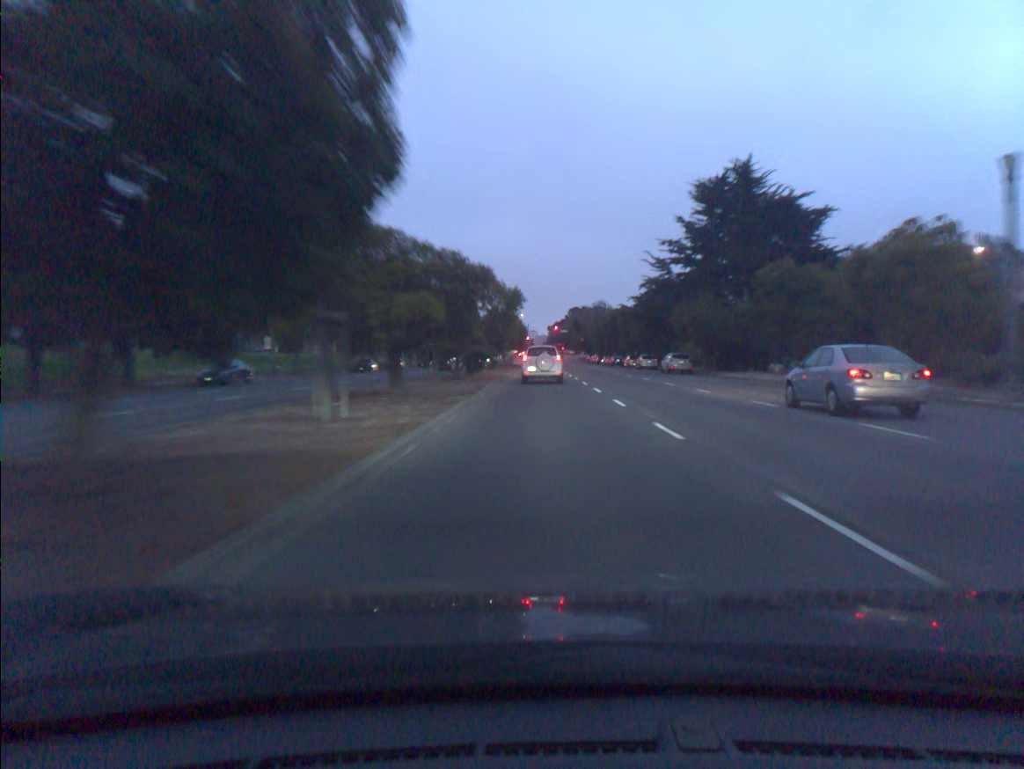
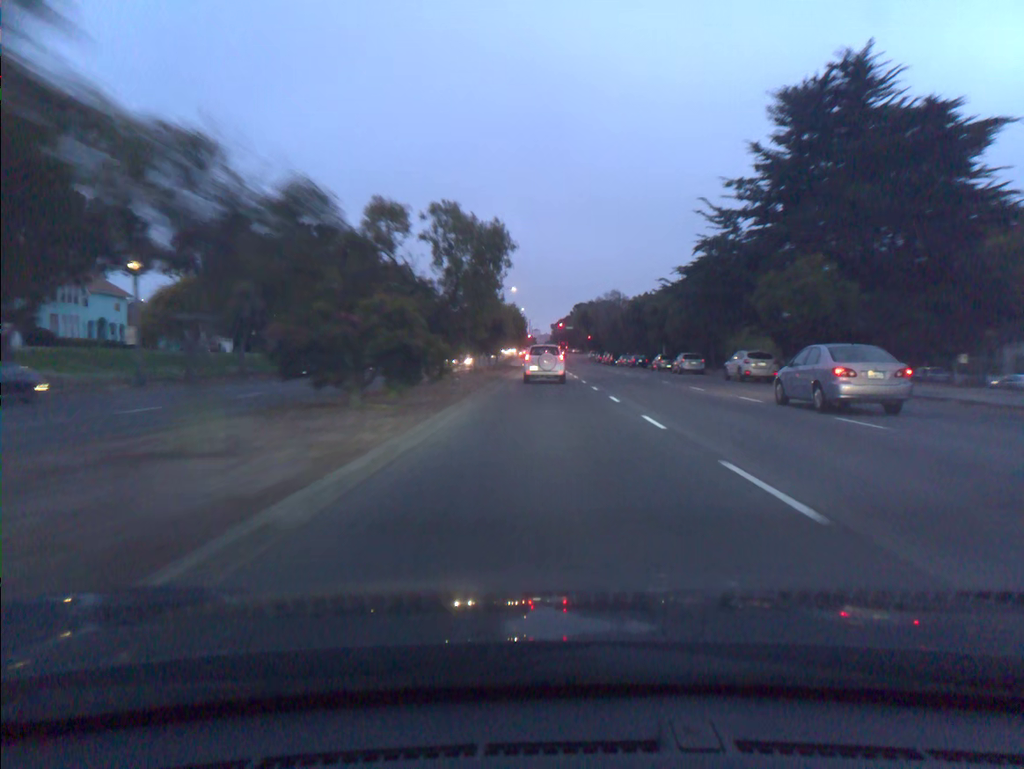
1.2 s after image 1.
(0.0, +20.4) m; 0°
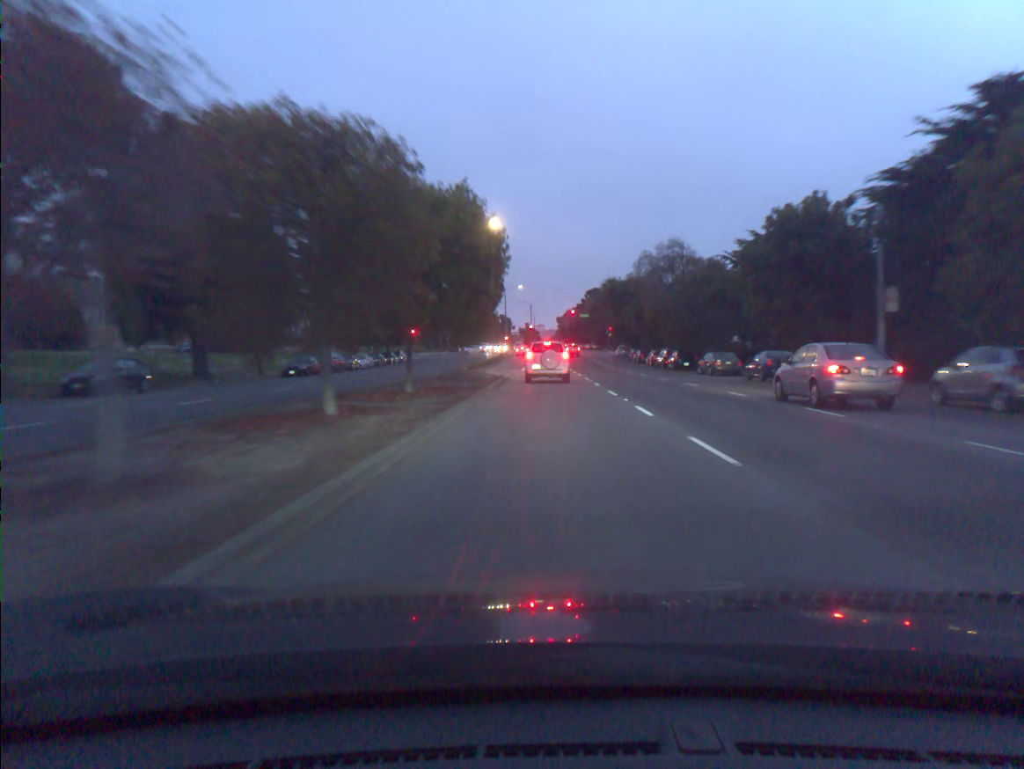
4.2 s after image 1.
(-0.1, +48.0) m; 0°
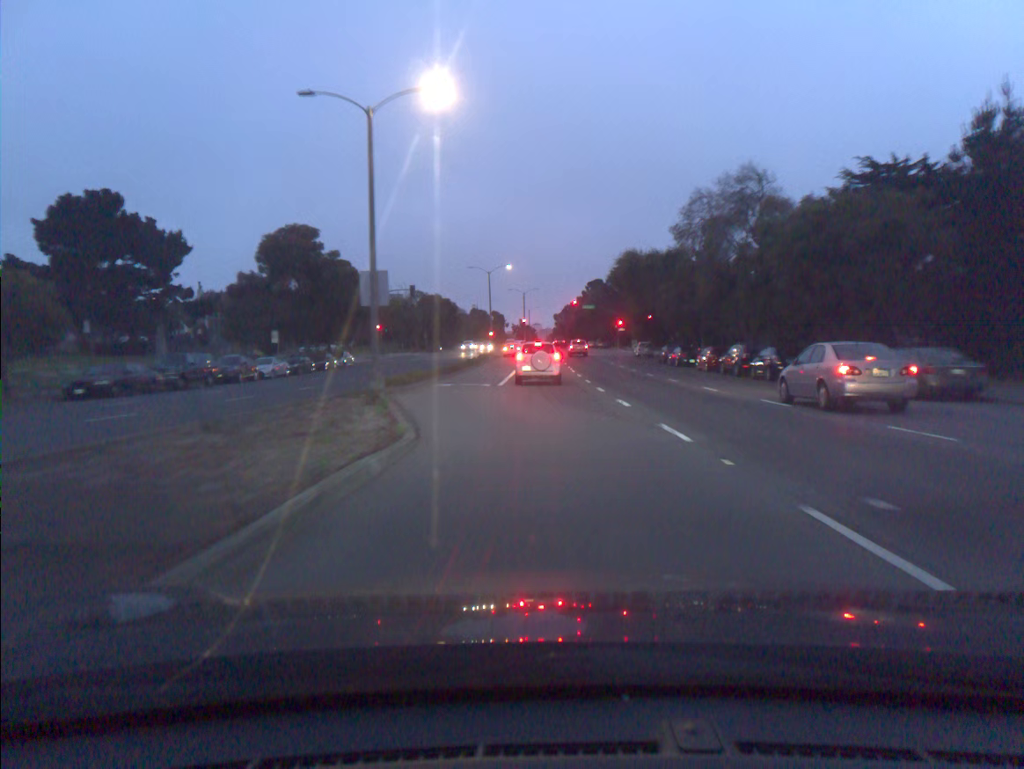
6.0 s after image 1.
(+0.1, +26.0) m; 0°
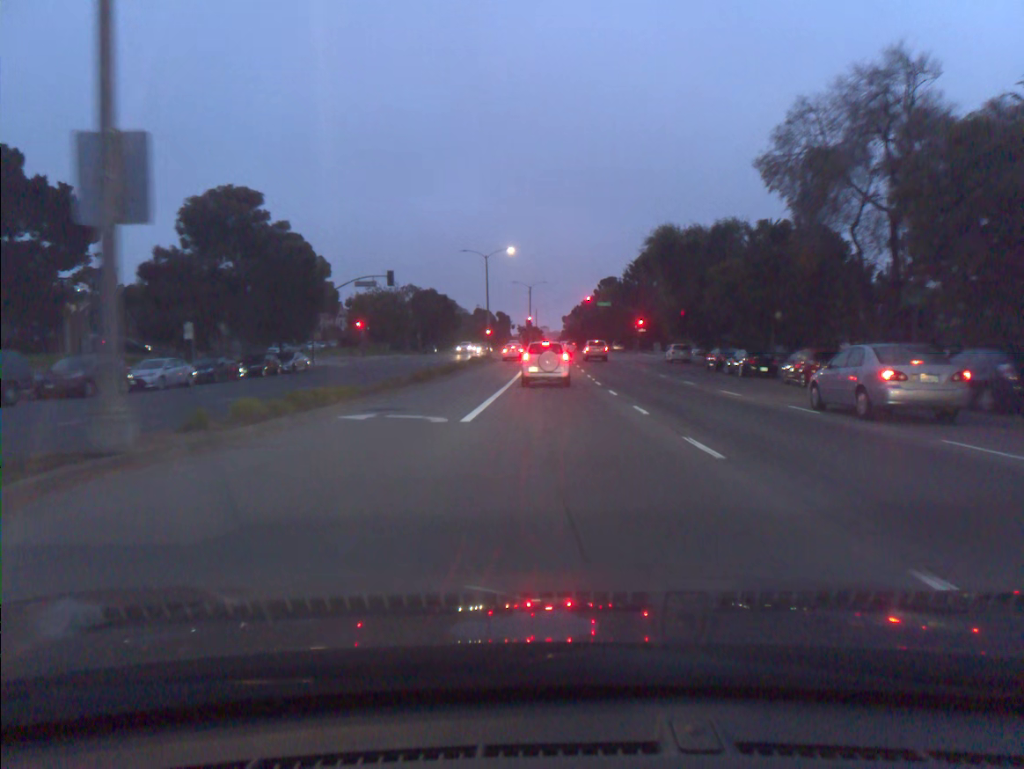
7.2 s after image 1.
(-0.1, +16.1) m; -1°
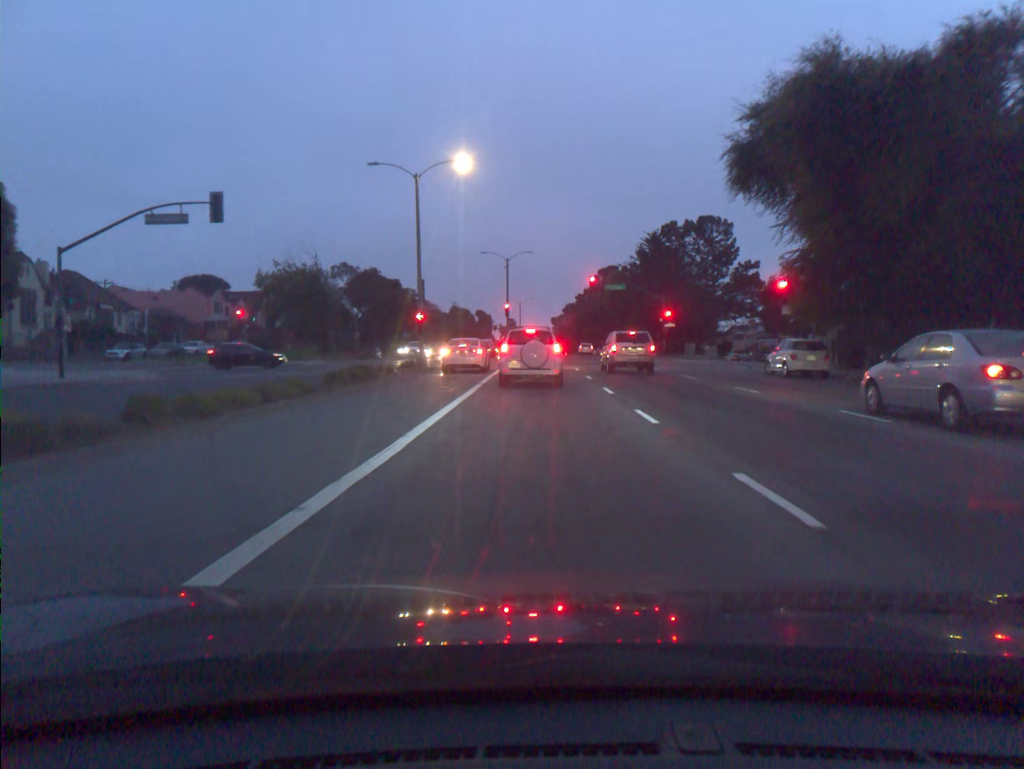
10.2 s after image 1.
(+0.4, +33.2) m; +1°
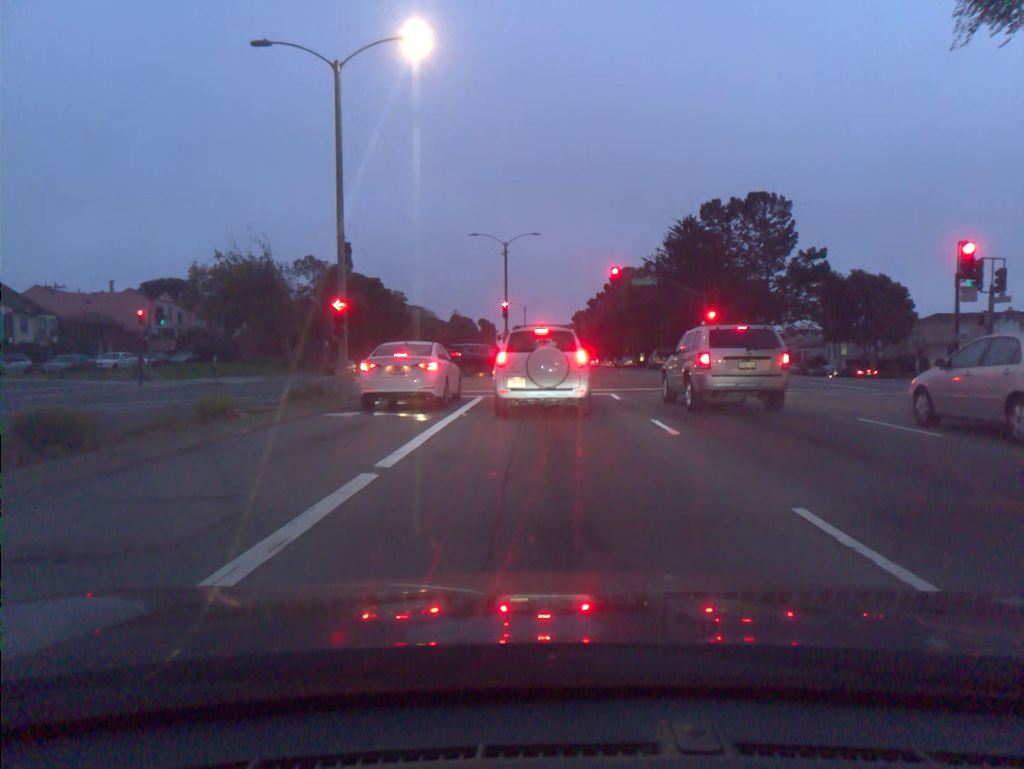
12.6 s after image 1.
(-0.1, +16.2) m; 0°
